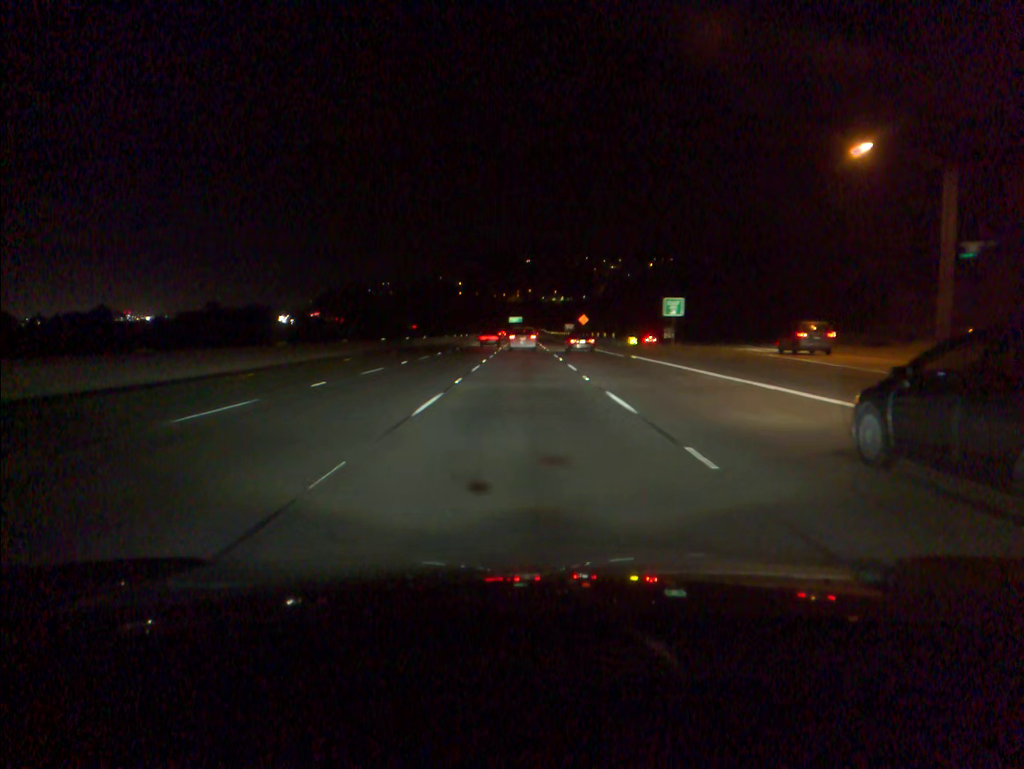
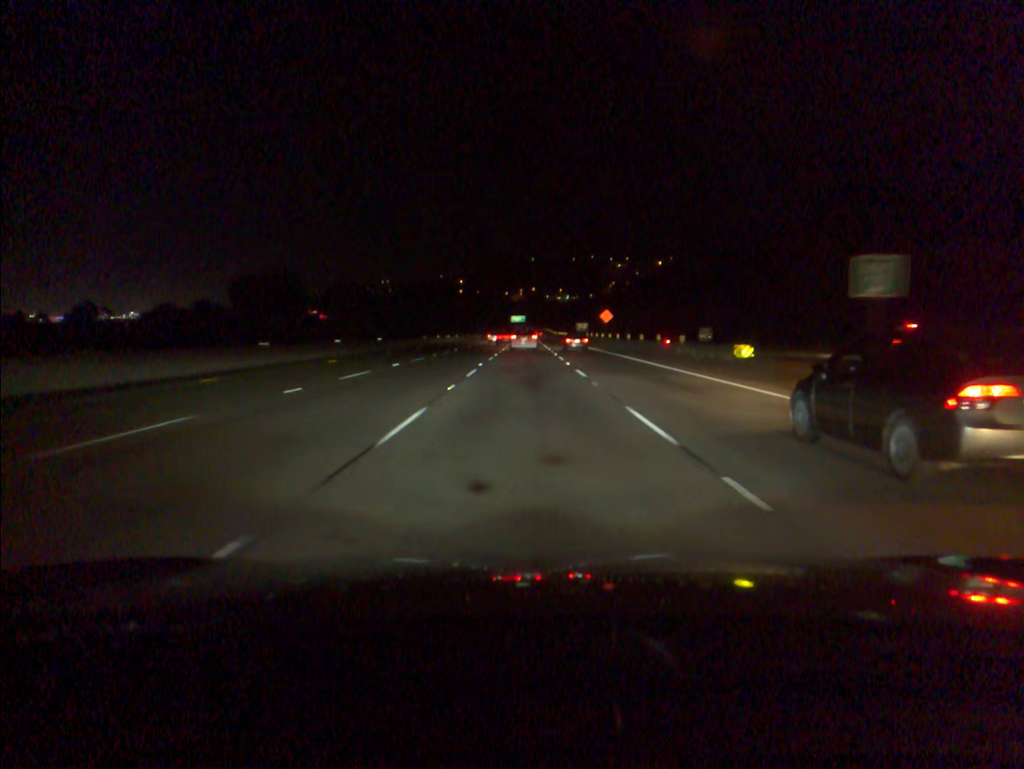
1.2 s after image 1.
(-0.1, +32.6) m; 0°
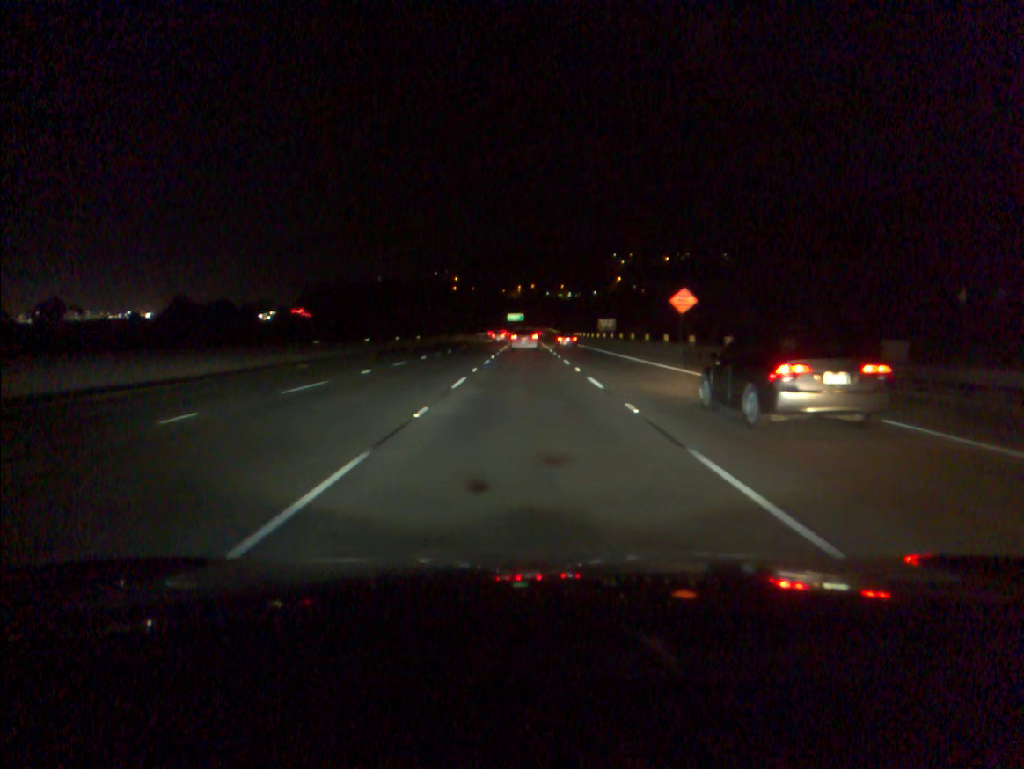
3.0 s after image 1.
(+0.1, +49.0) m; 0°
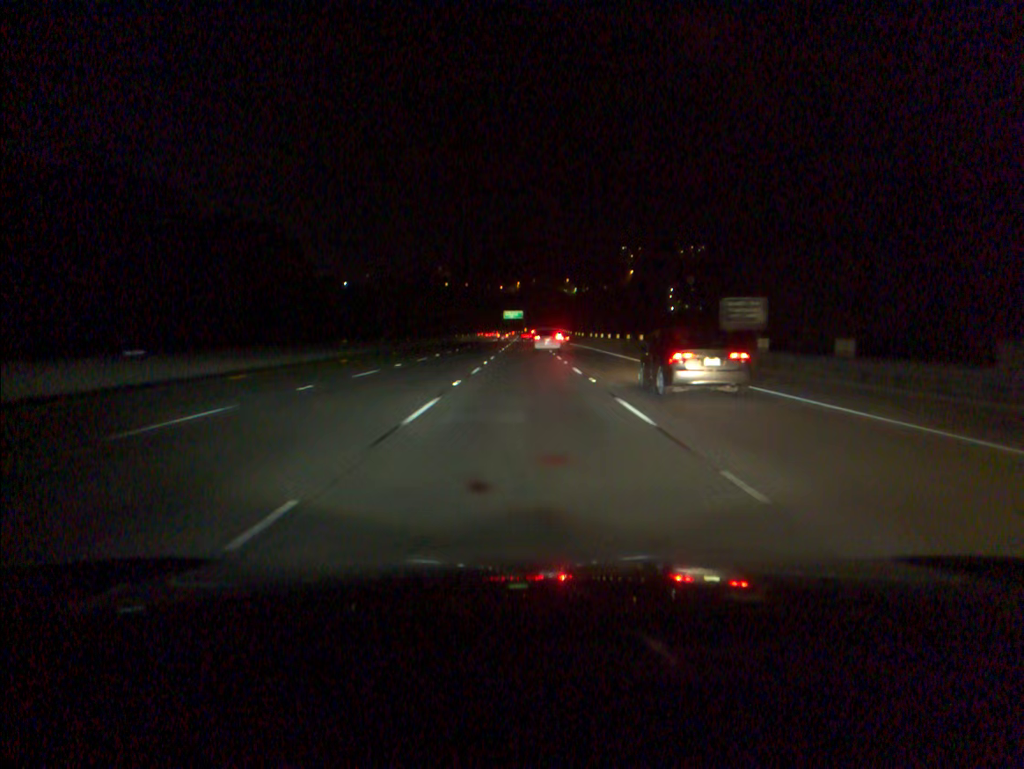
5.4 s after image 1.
(+0.1, +65.8) m; 0°
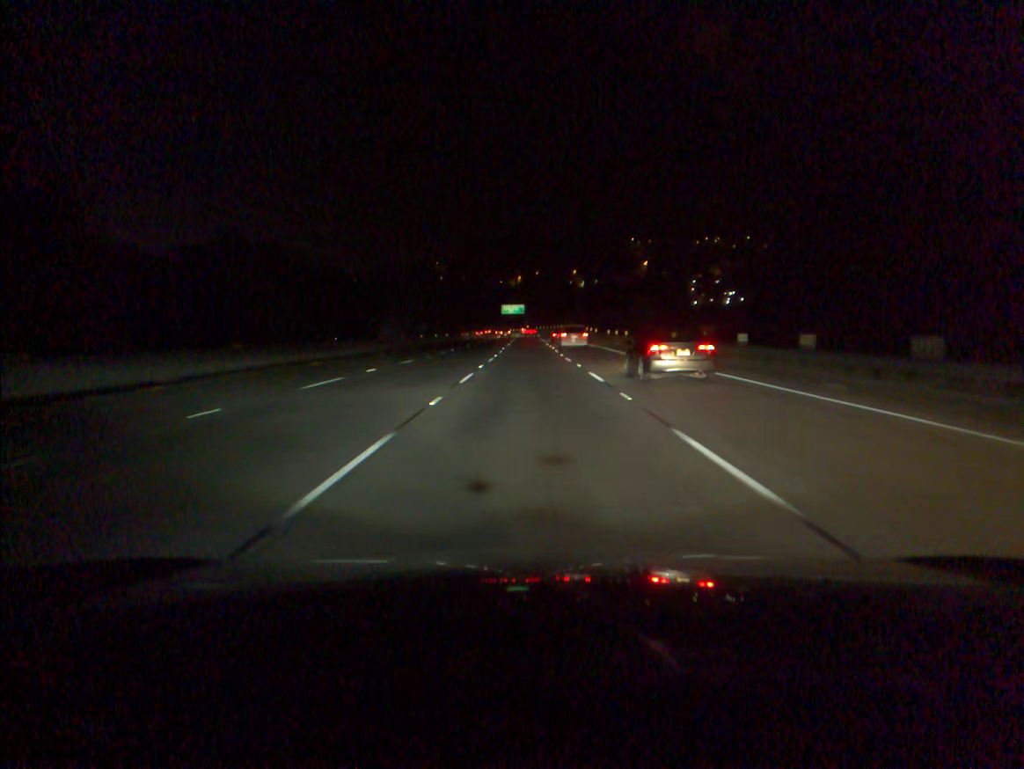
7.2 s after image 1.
(-0.1, +49.7) m; 0°
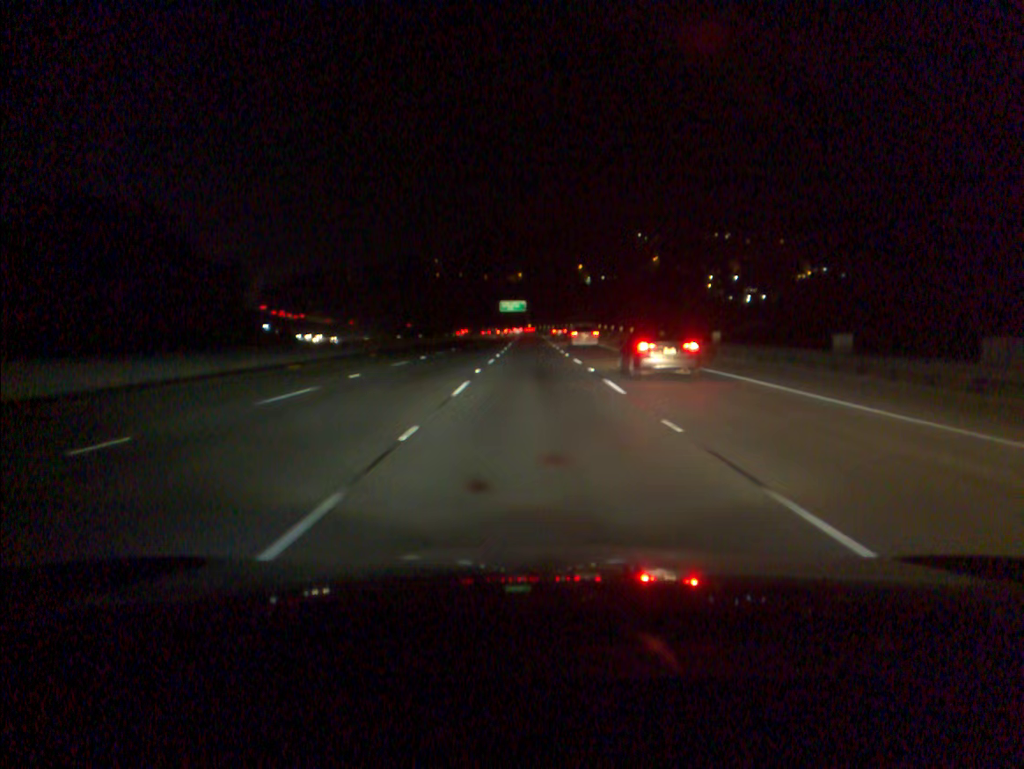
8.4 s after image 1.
(0.0, +33.0) m; 0°
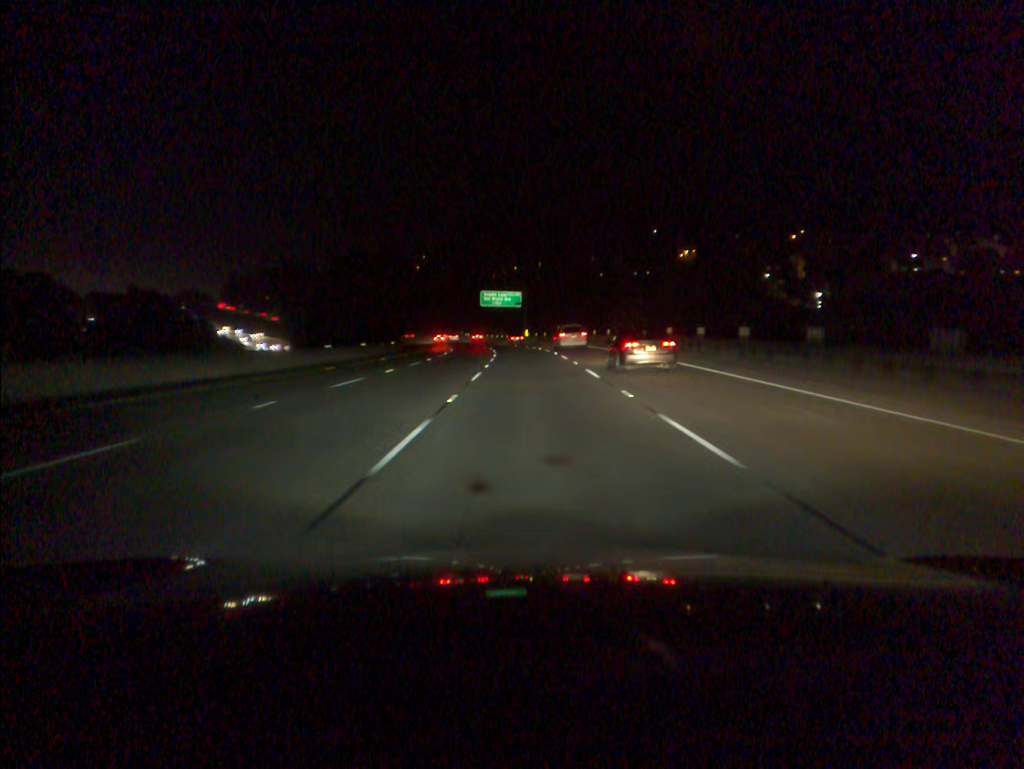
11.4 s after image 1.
(+0.2, +81.7) m; 0°
